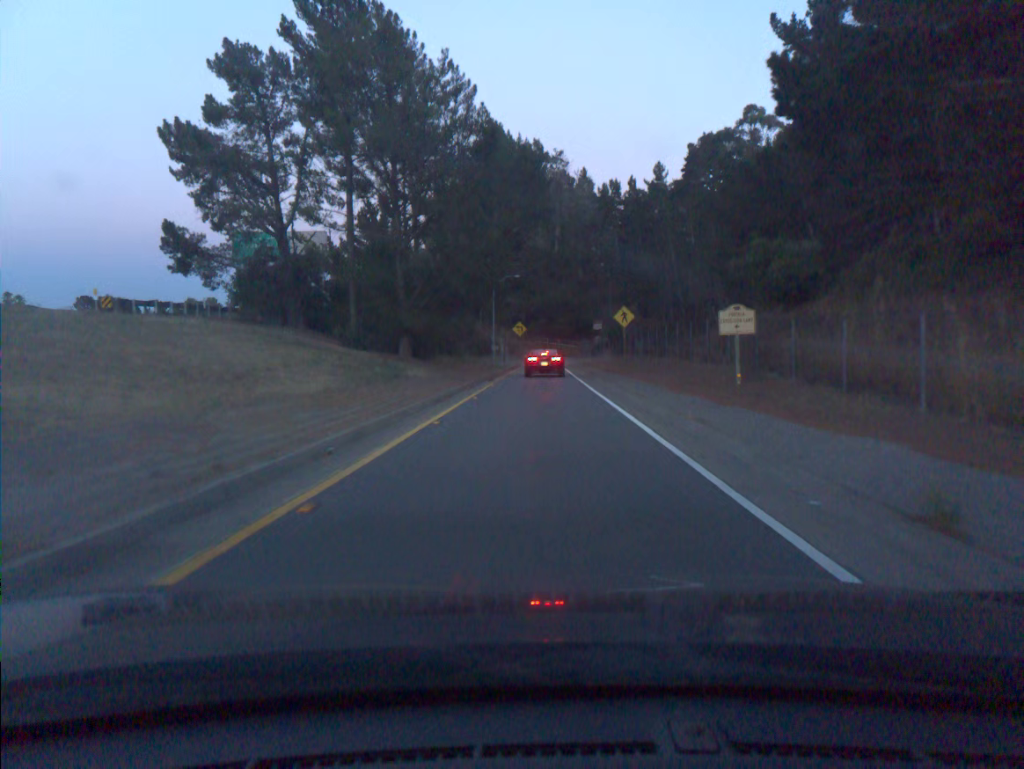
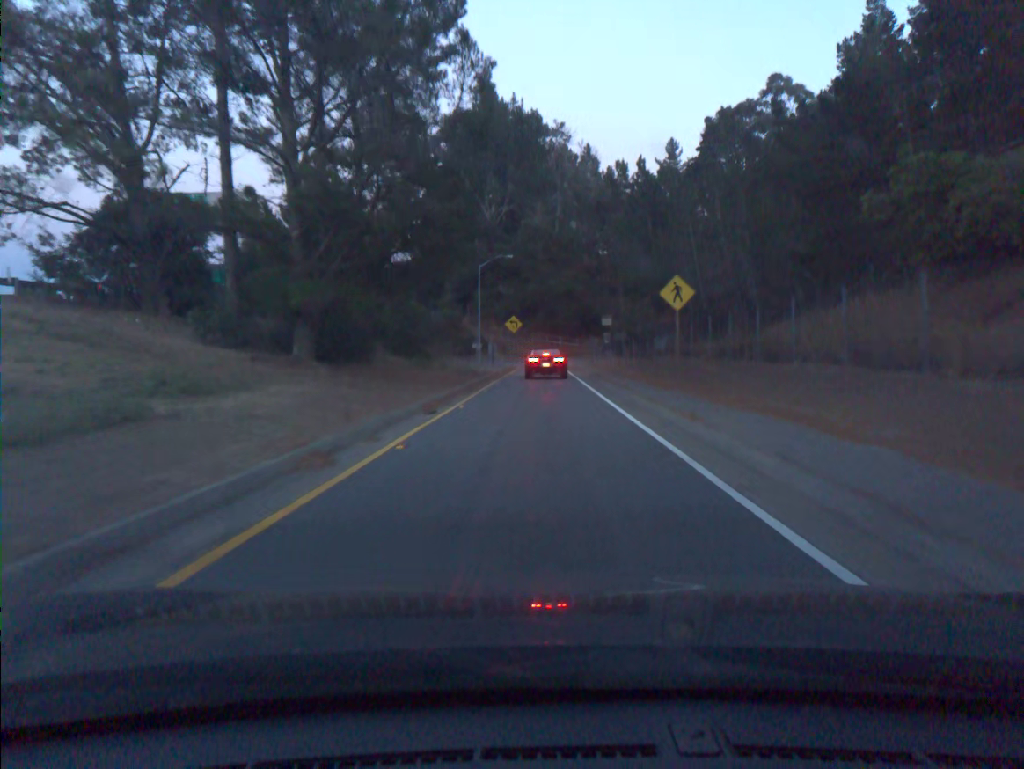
(0.0, +18.3) m; 0°
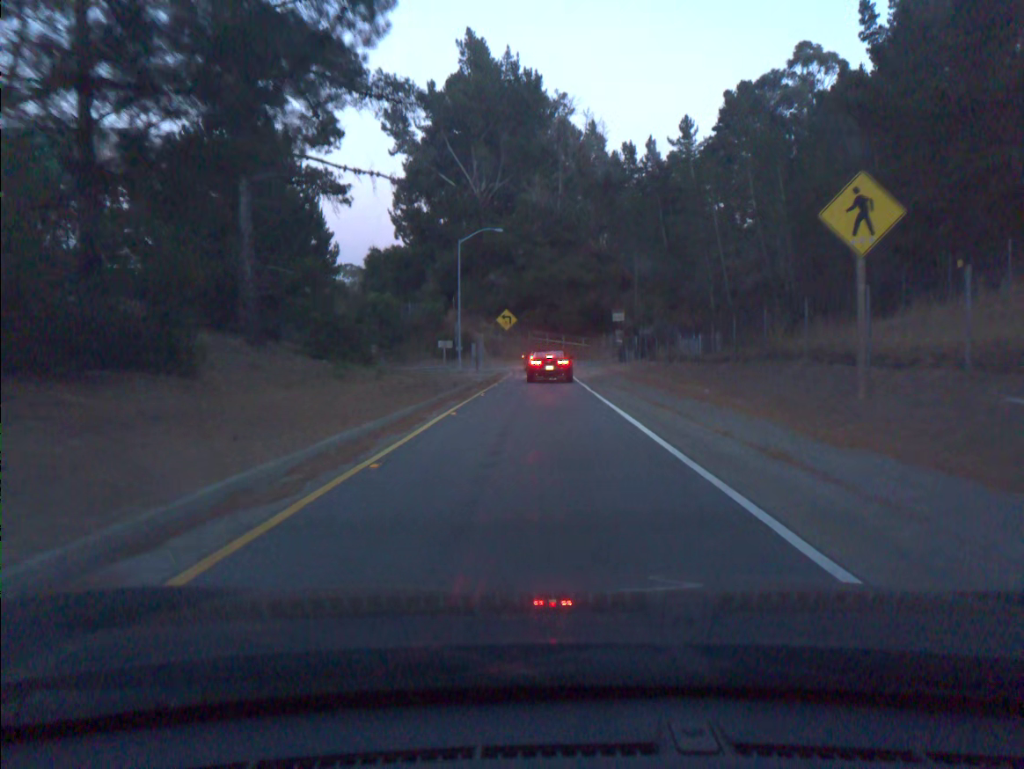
(0.0, +16.3) m; 0°
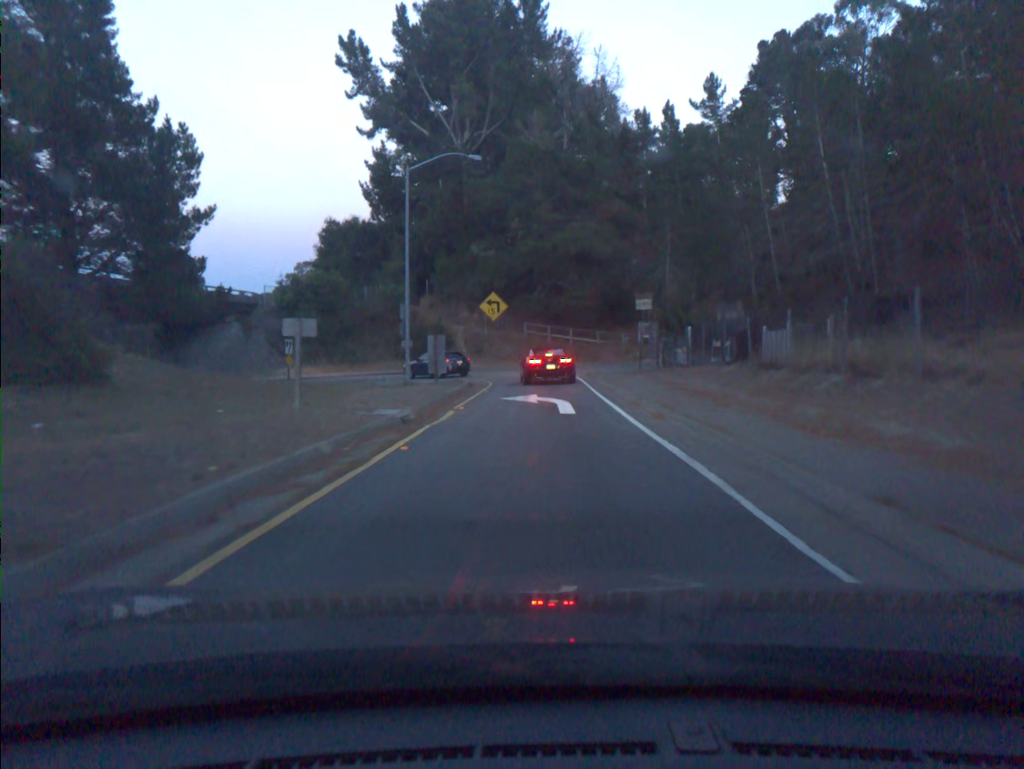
(0.0, +20.6) m; 0°
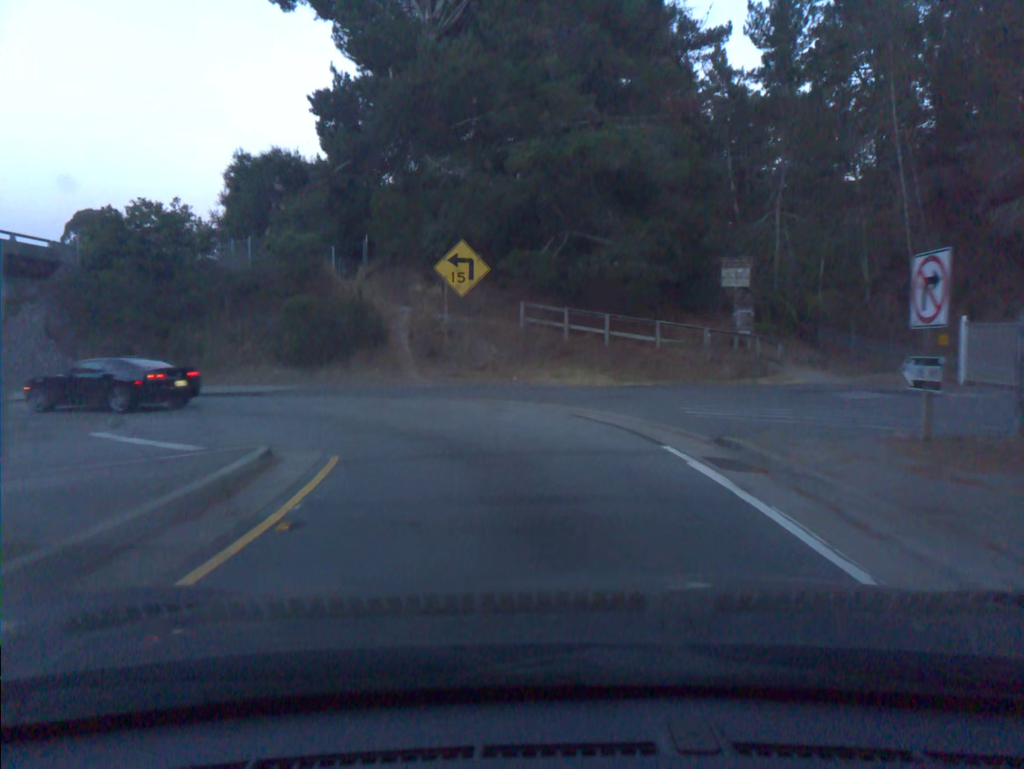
(0.0, +26.7) m; -1°
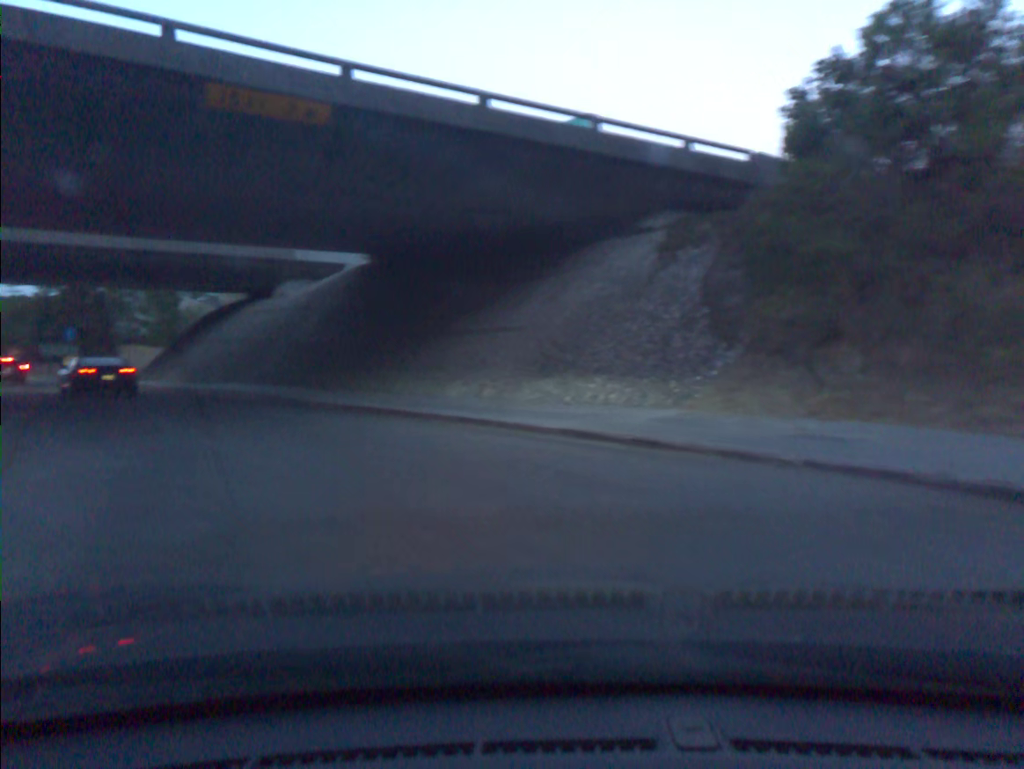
(-7.7, +18.5) m; -58°
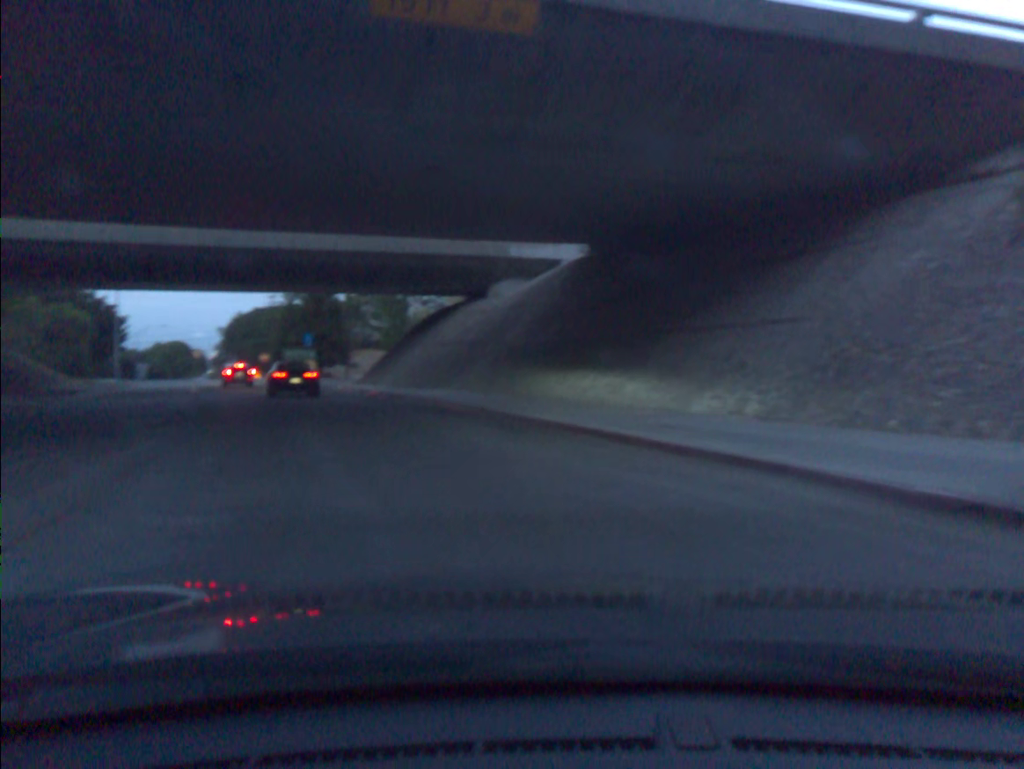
(-0.6, +4.8) m; -13°
